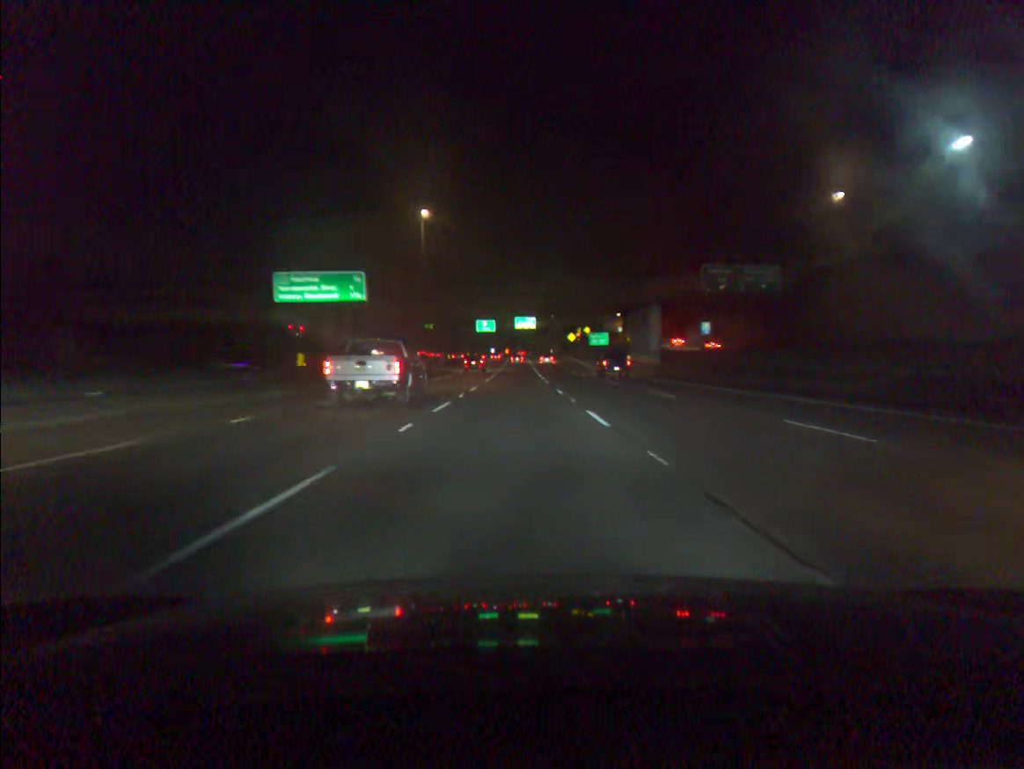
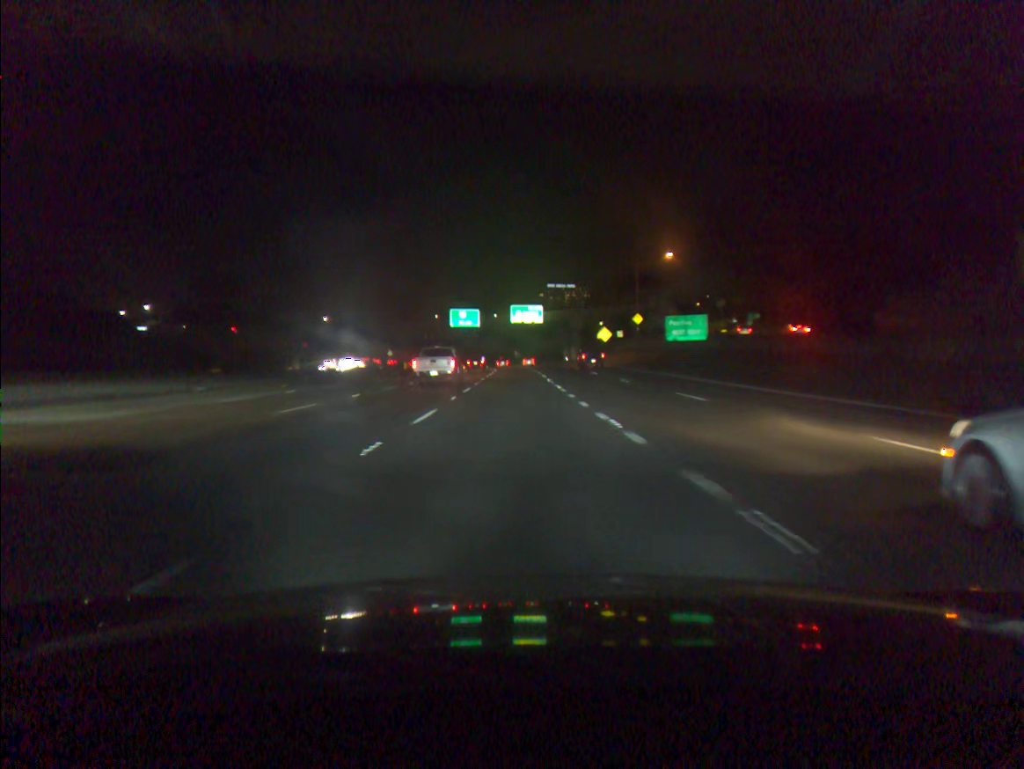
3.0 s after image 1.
(-0.1, +77.1) m; 0°
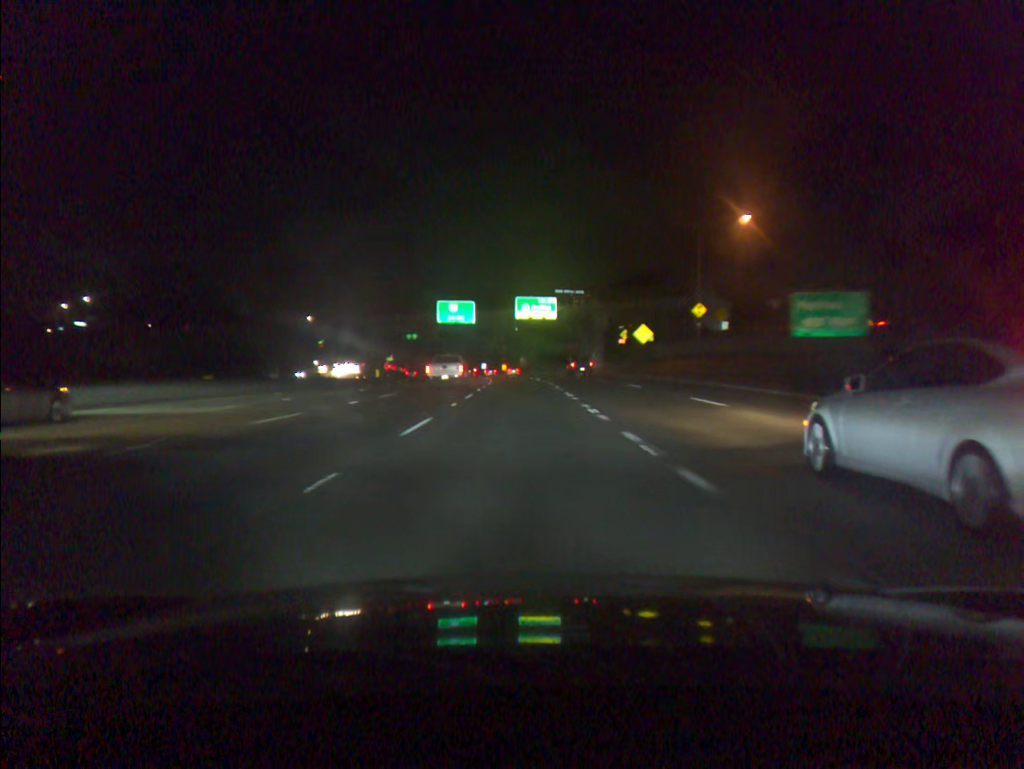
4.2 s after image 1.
(-0.1, +30.9) m; 0°
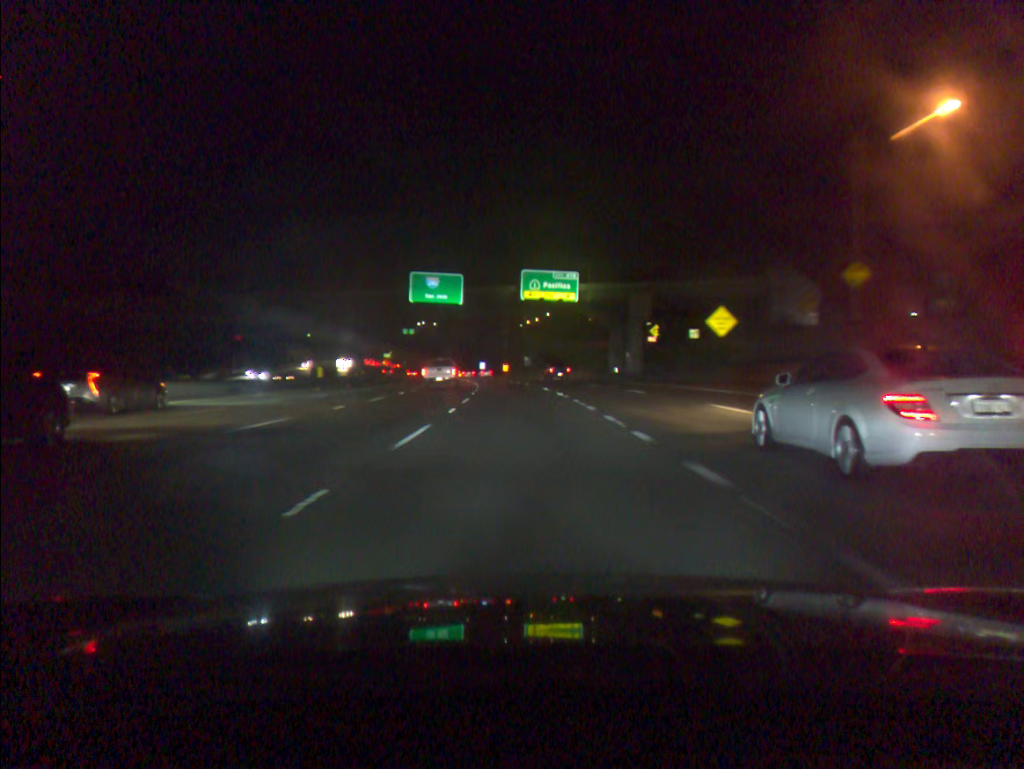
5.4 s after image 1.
(-0.1, +31.0) m; 0°
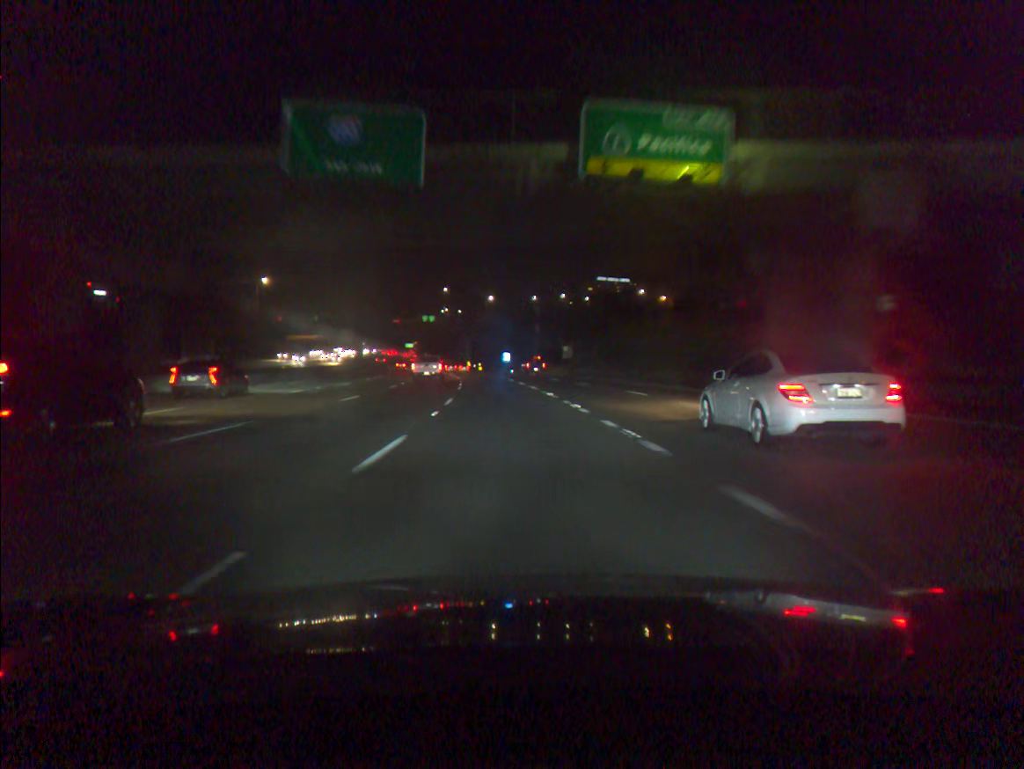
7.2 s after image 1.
(-0.7, +46.7) m; -2°
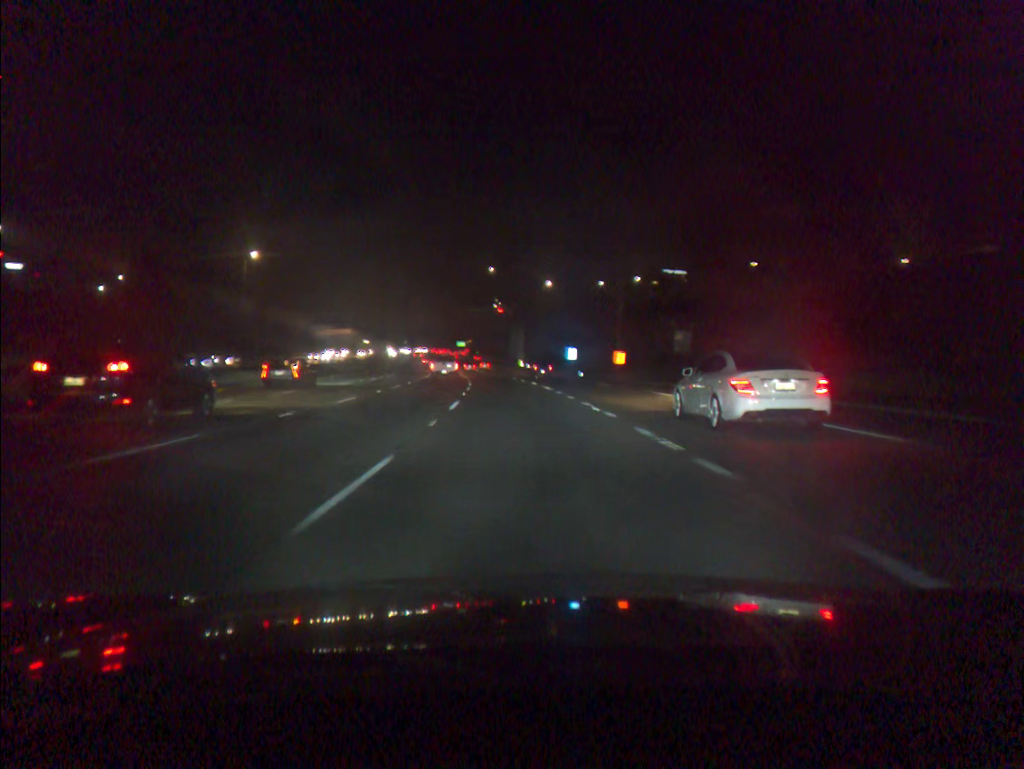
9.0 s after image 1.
(-1.8, +47.1) m; -4°
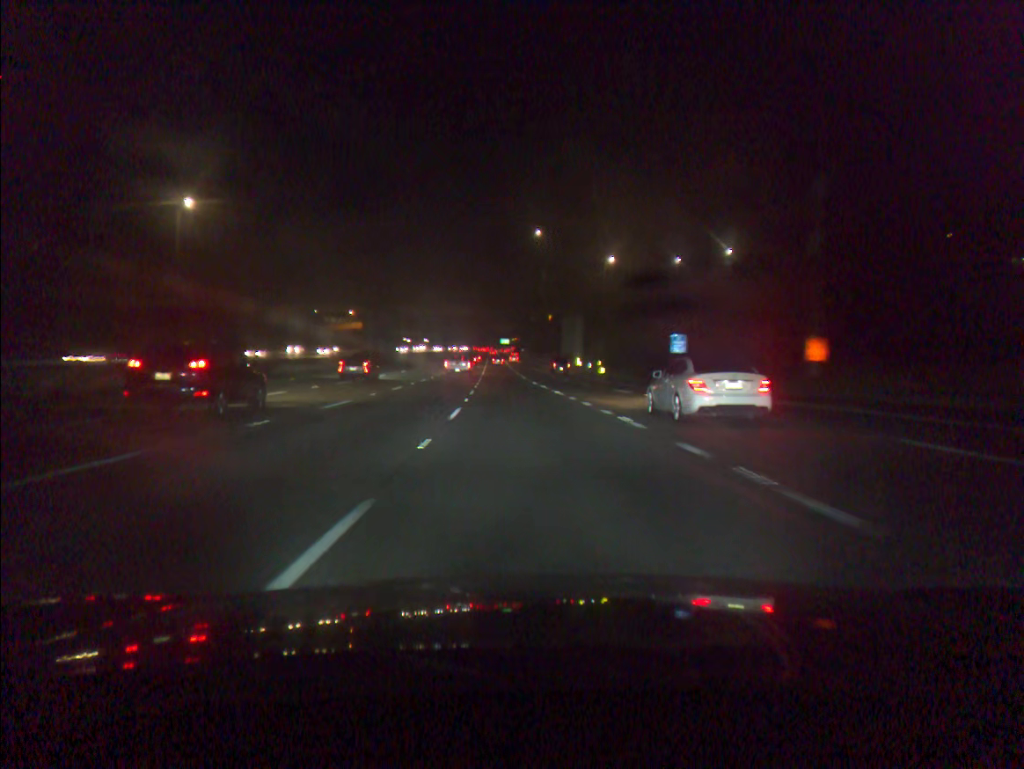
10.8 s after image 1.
(-1.7, +47.2) m; -3°
